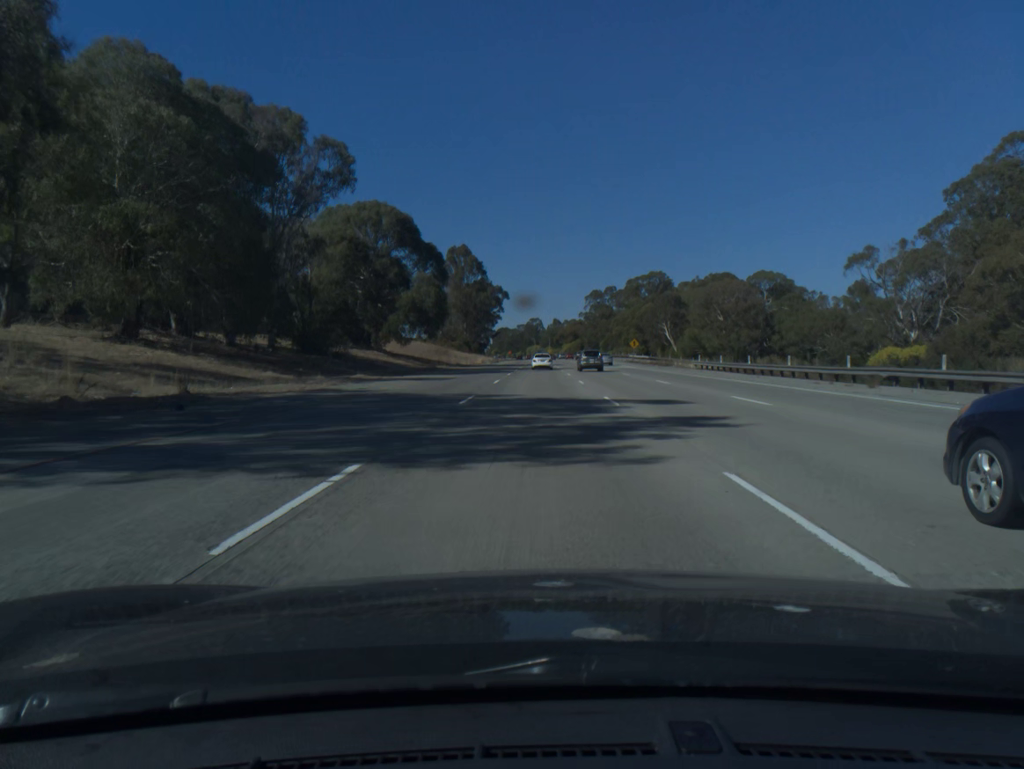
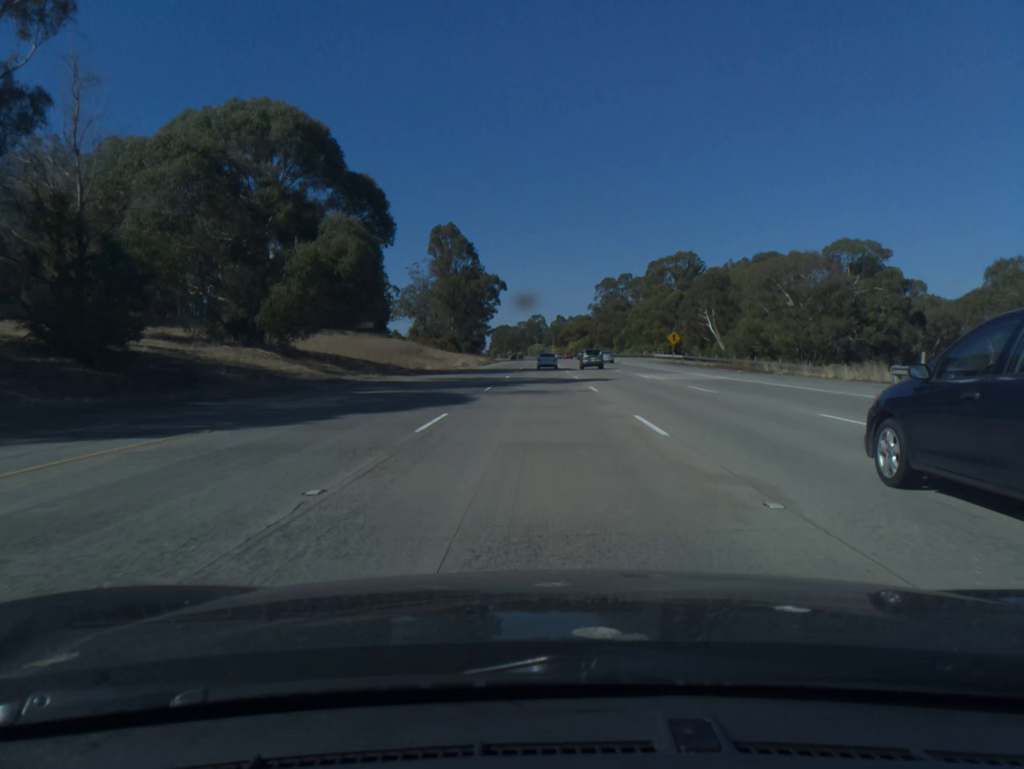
(-0.1, +36.5) m; 0°
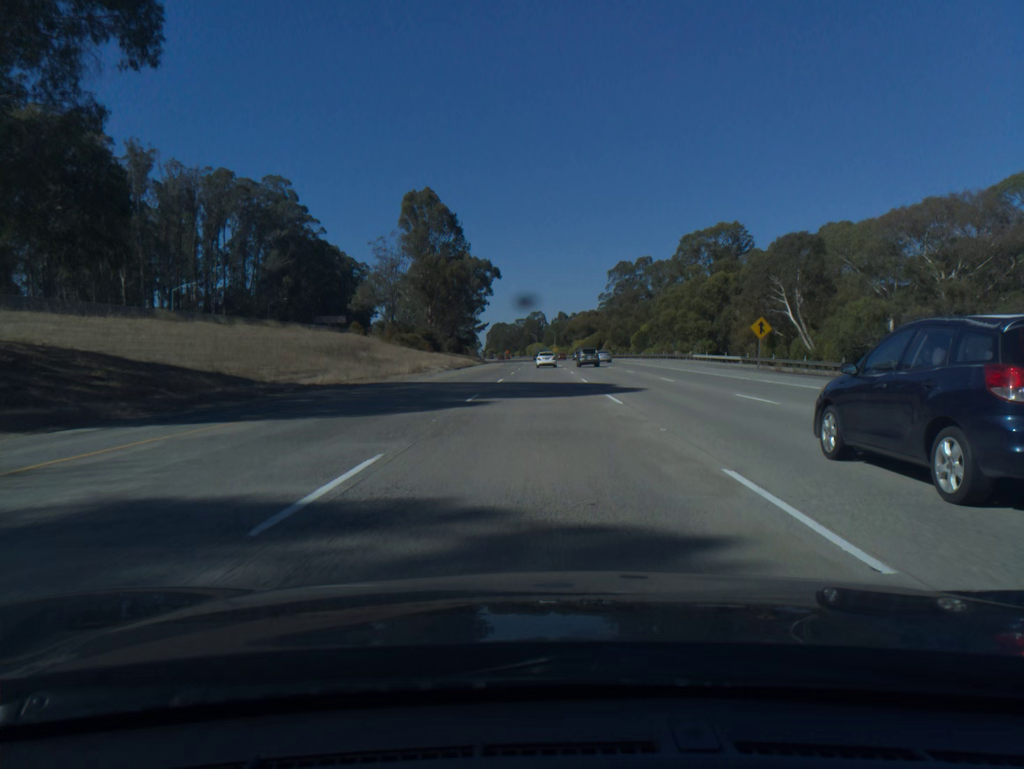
(0.0, +36.6) m; 0°
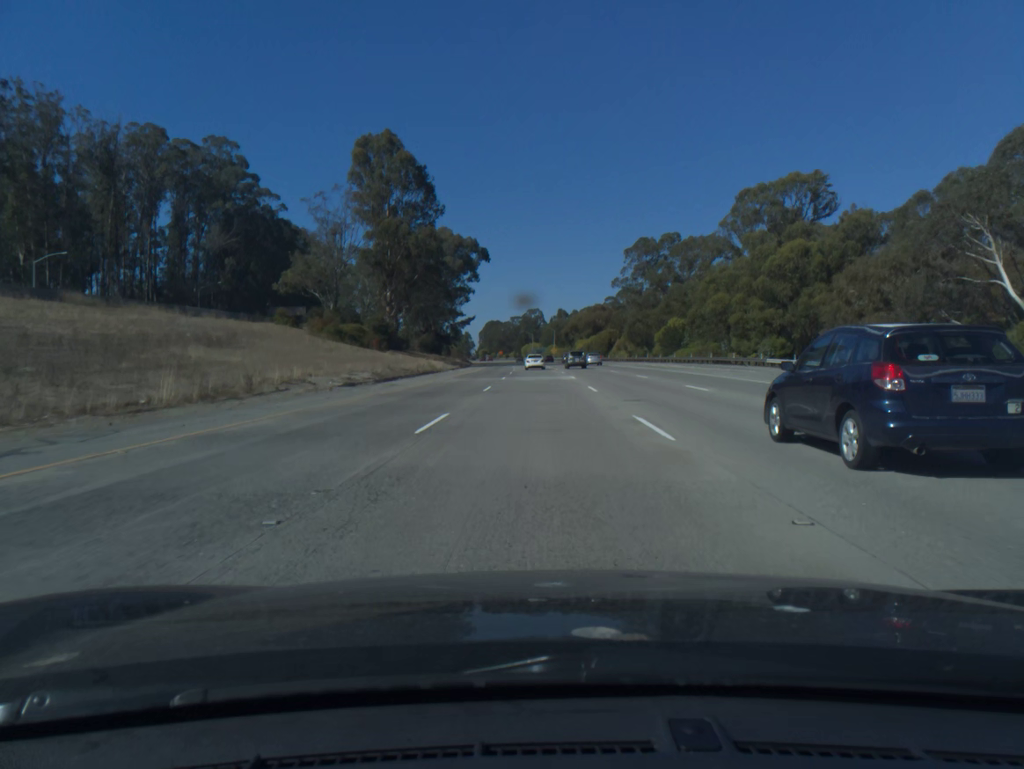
(+0.1, +36.8) m; 0°
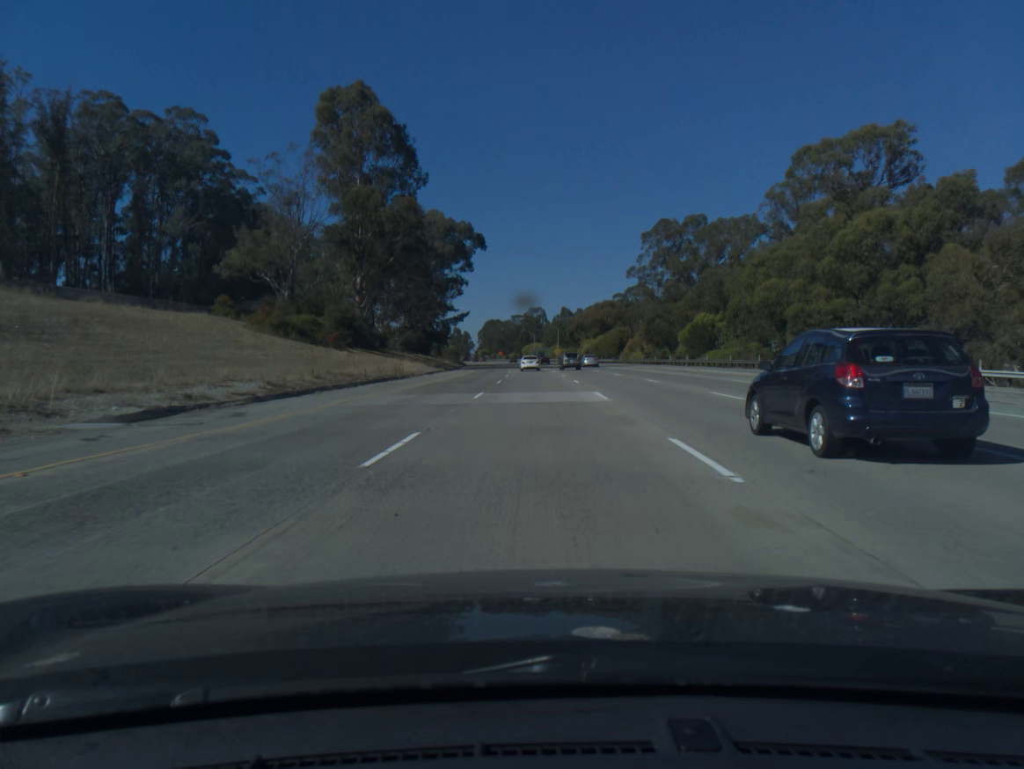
(0.0, +18.5) m; 0°
